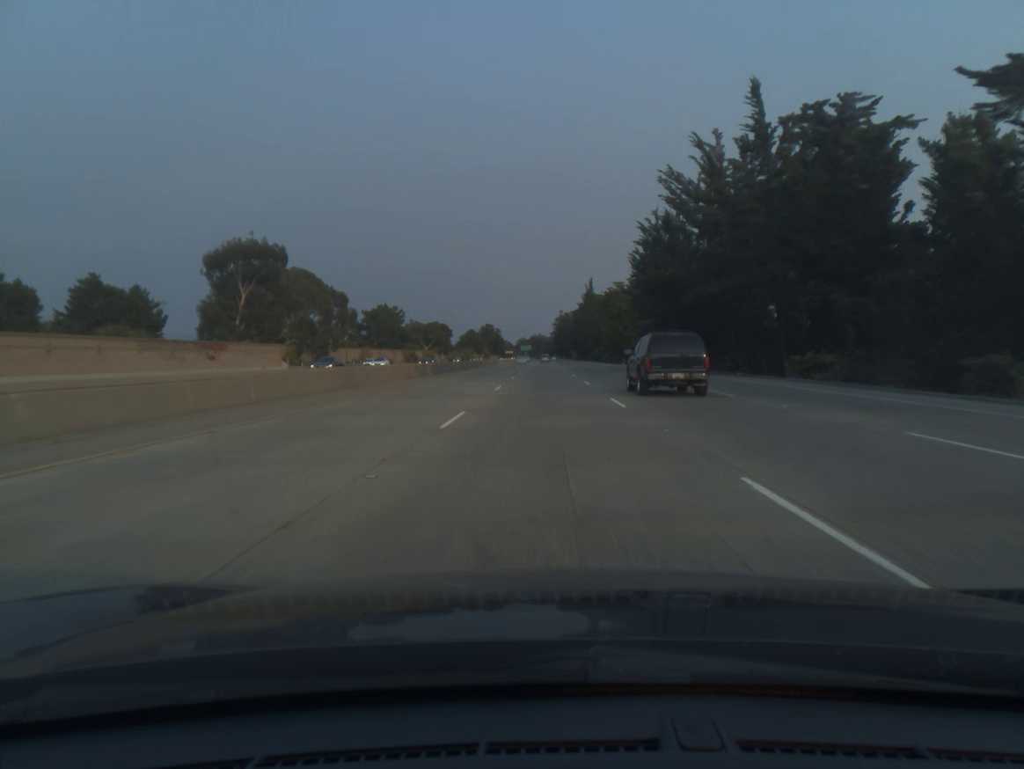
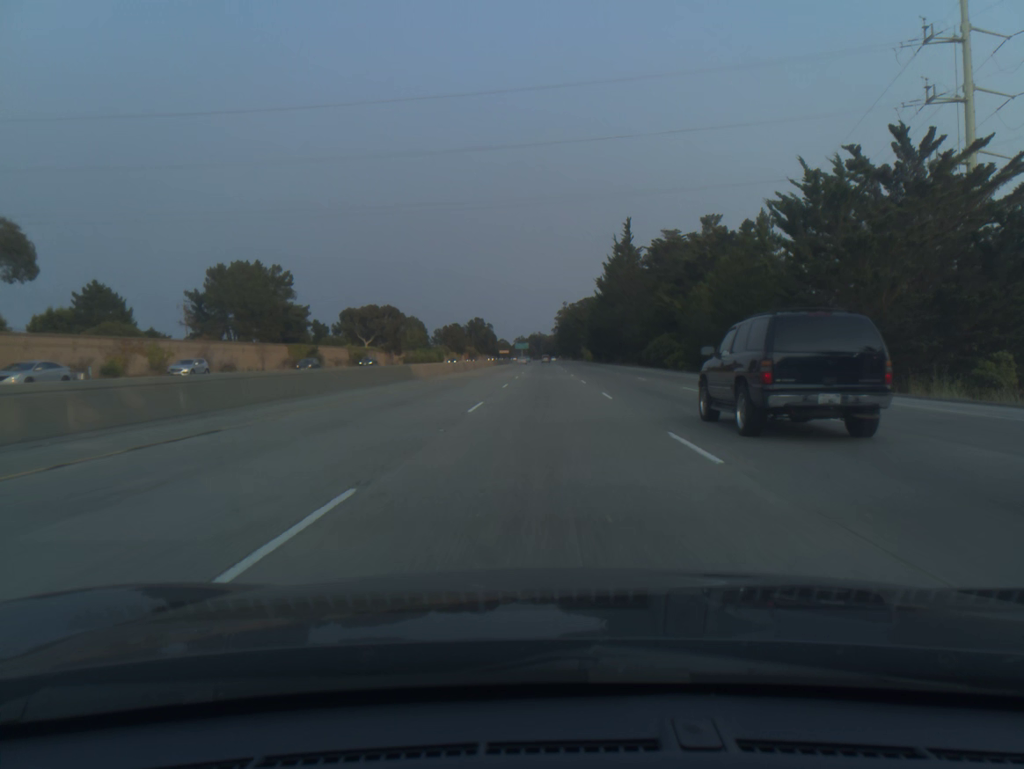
(0.0, +96.9) m; 0°
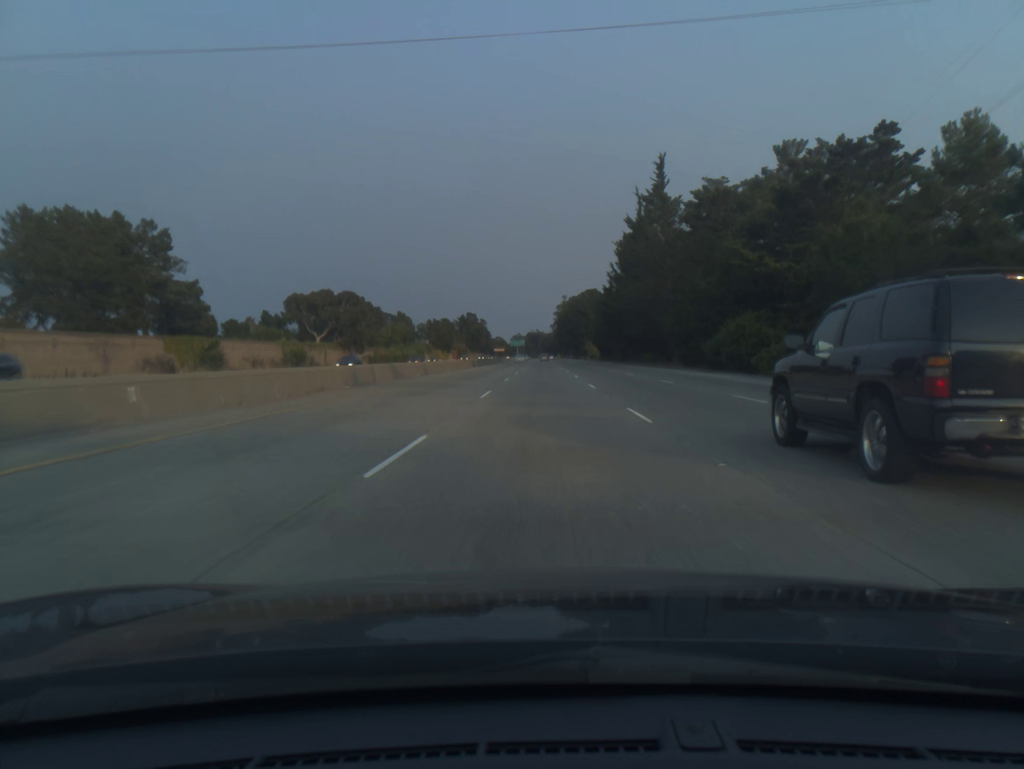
(+0.1, +38.9) m; 0°
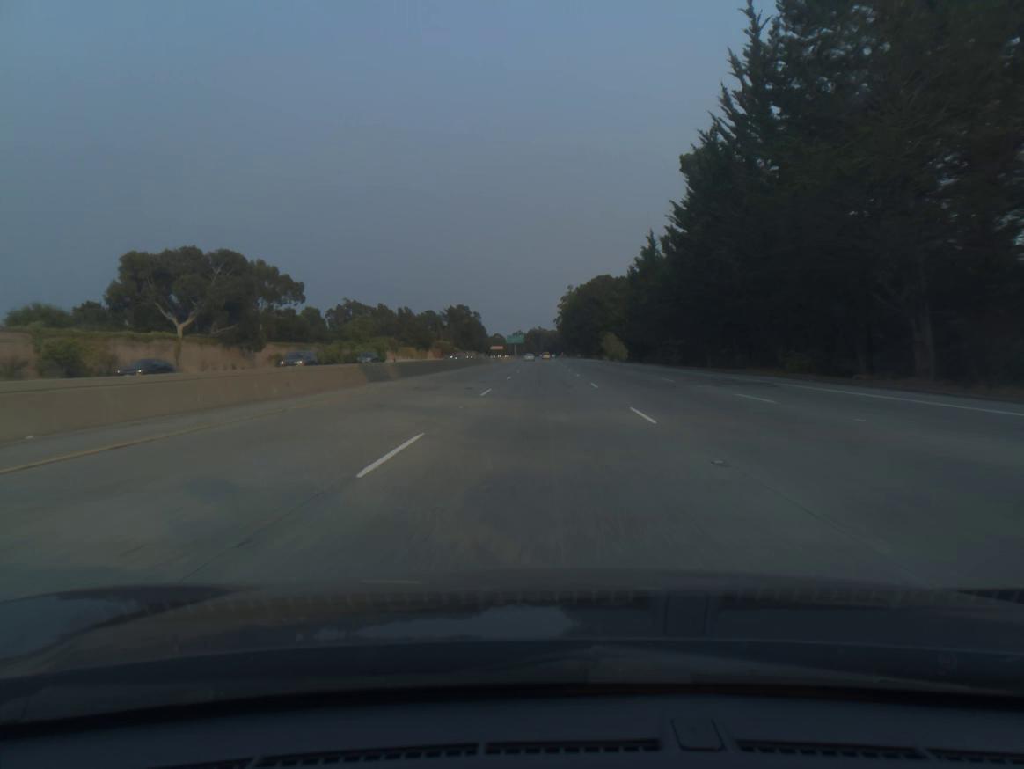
(-0.1, +58.5) m; 0°
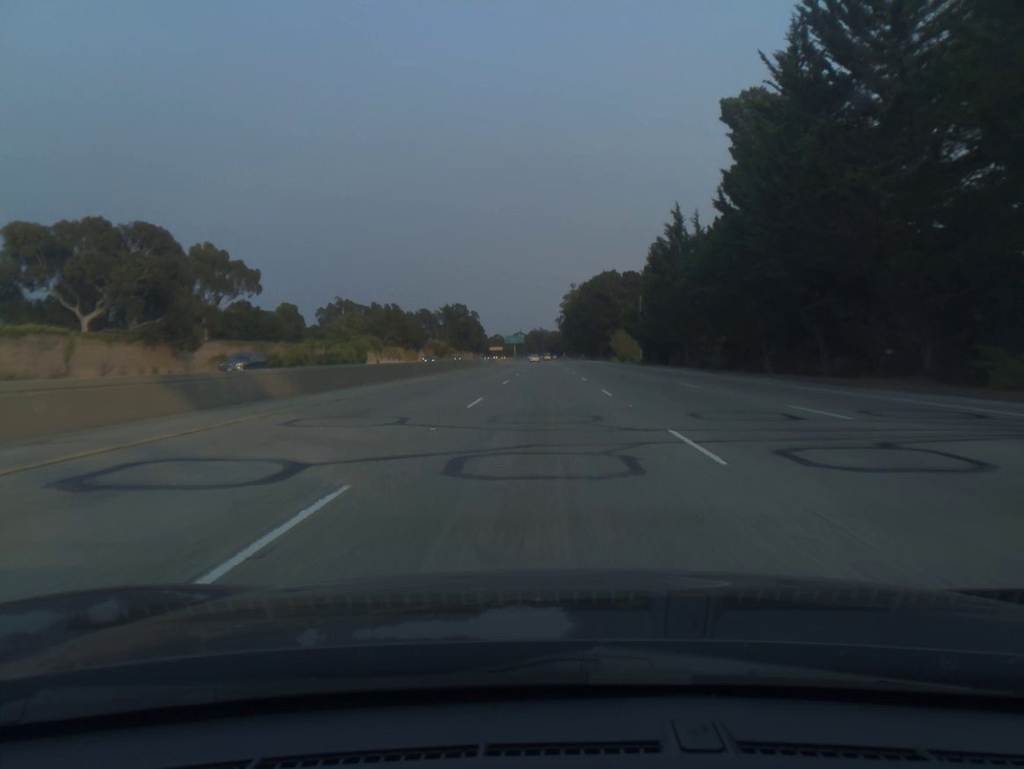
(0.0, +19.5) m; 0°
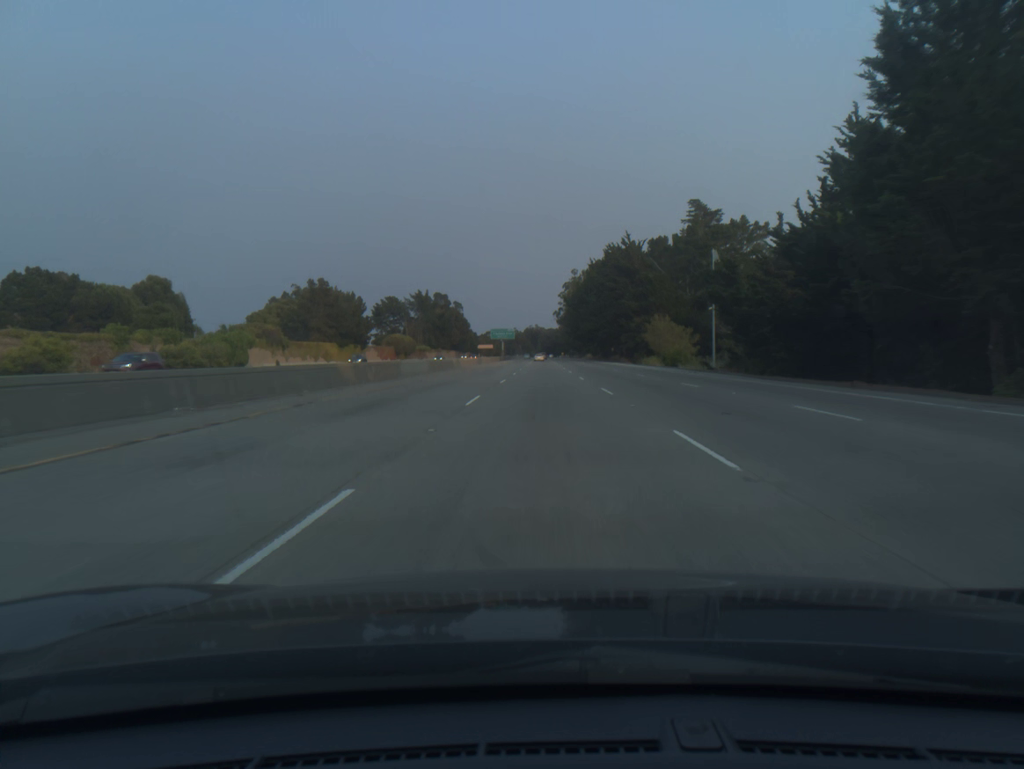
(+0.1, +58.7) m; 0°
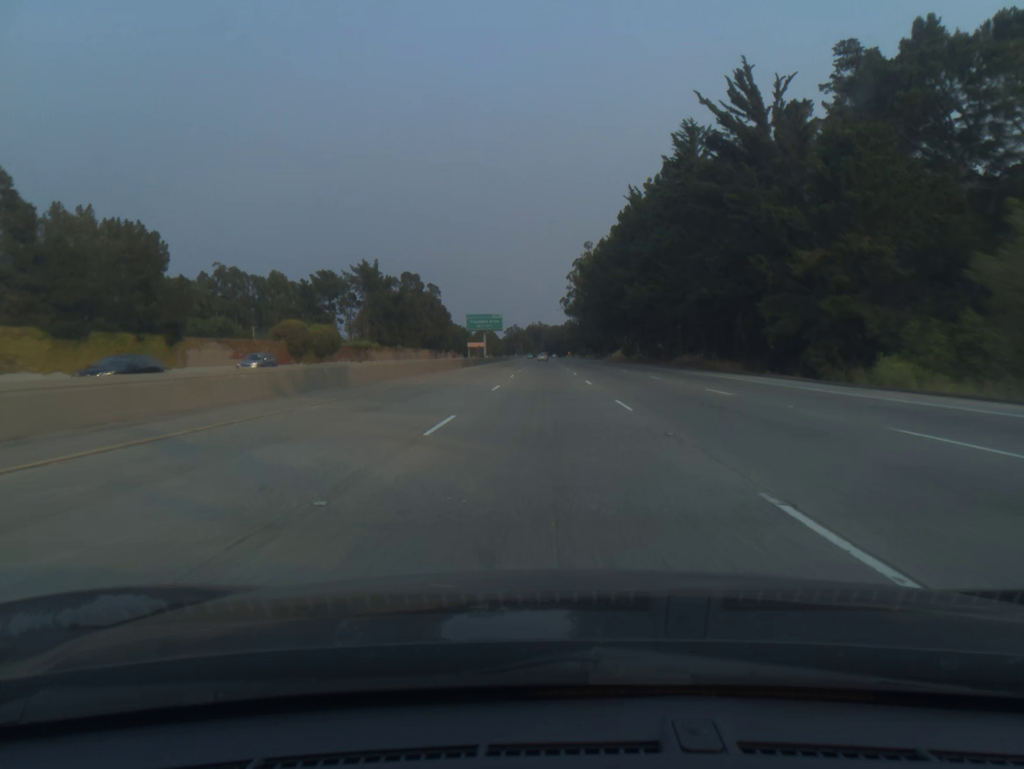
(0.0, +78.5) m; 0°
